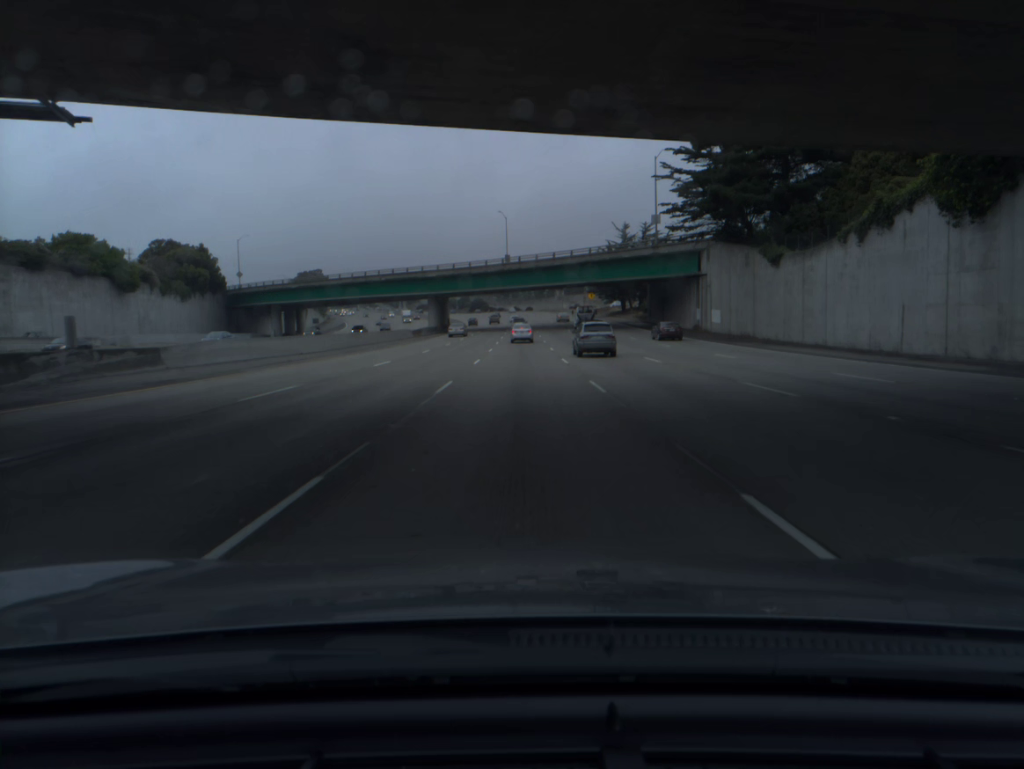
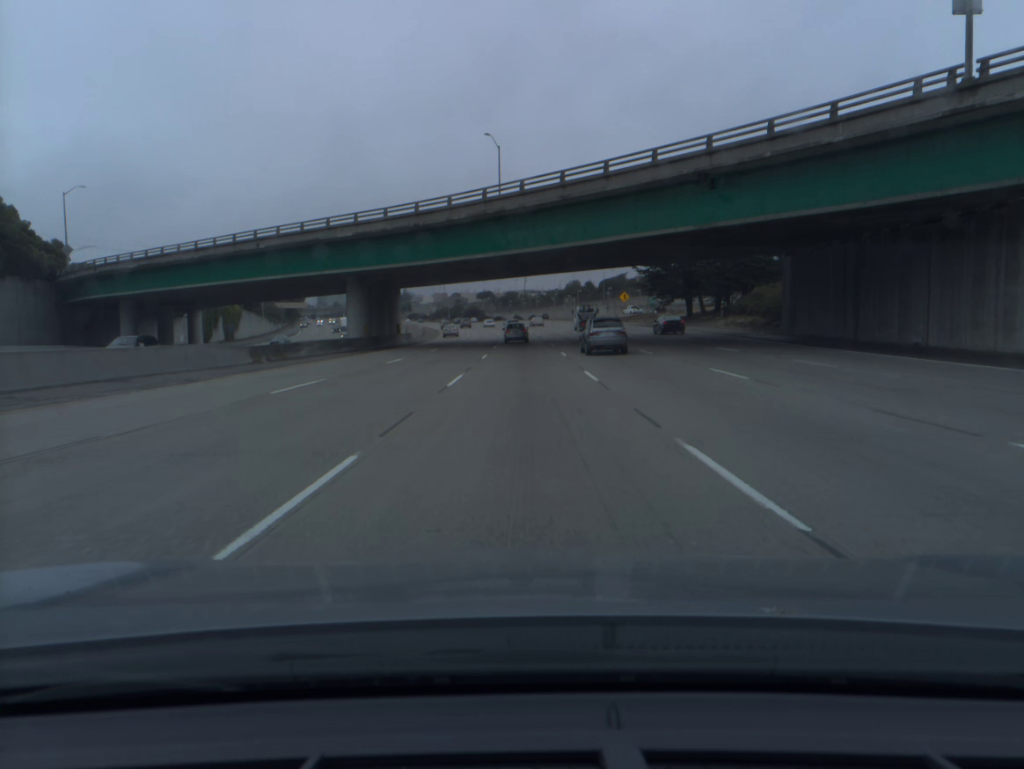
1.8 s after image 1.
(-0.2, +54.5) m; 0°
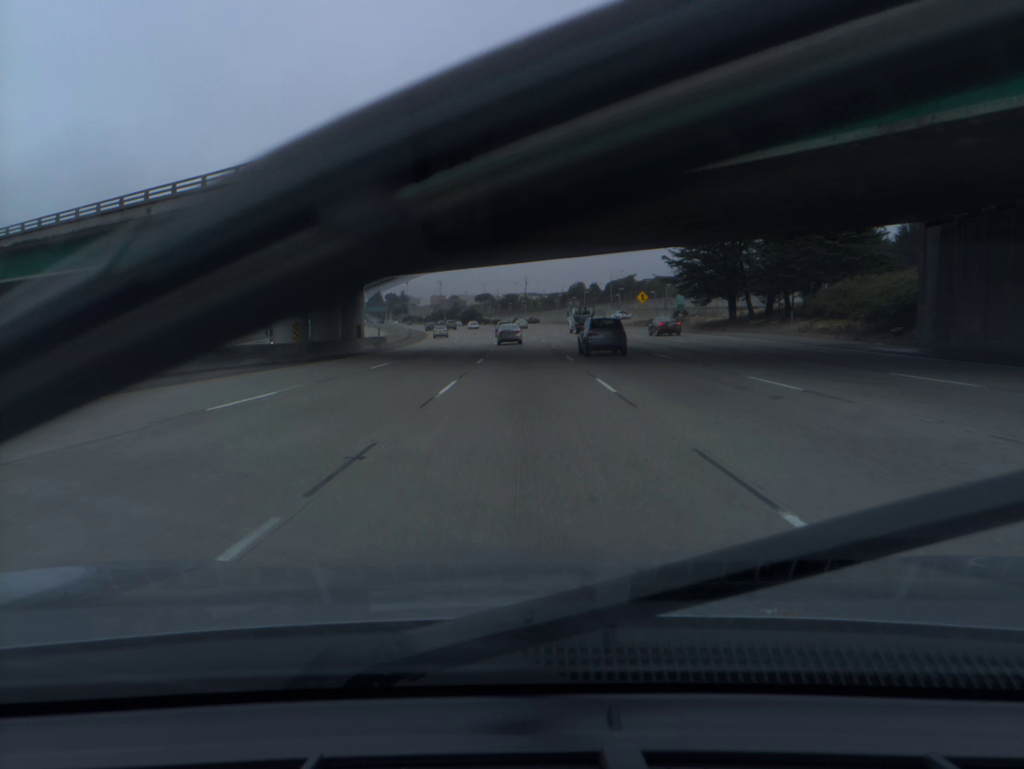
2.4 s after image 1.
(0.0, +17.9) m; 0°
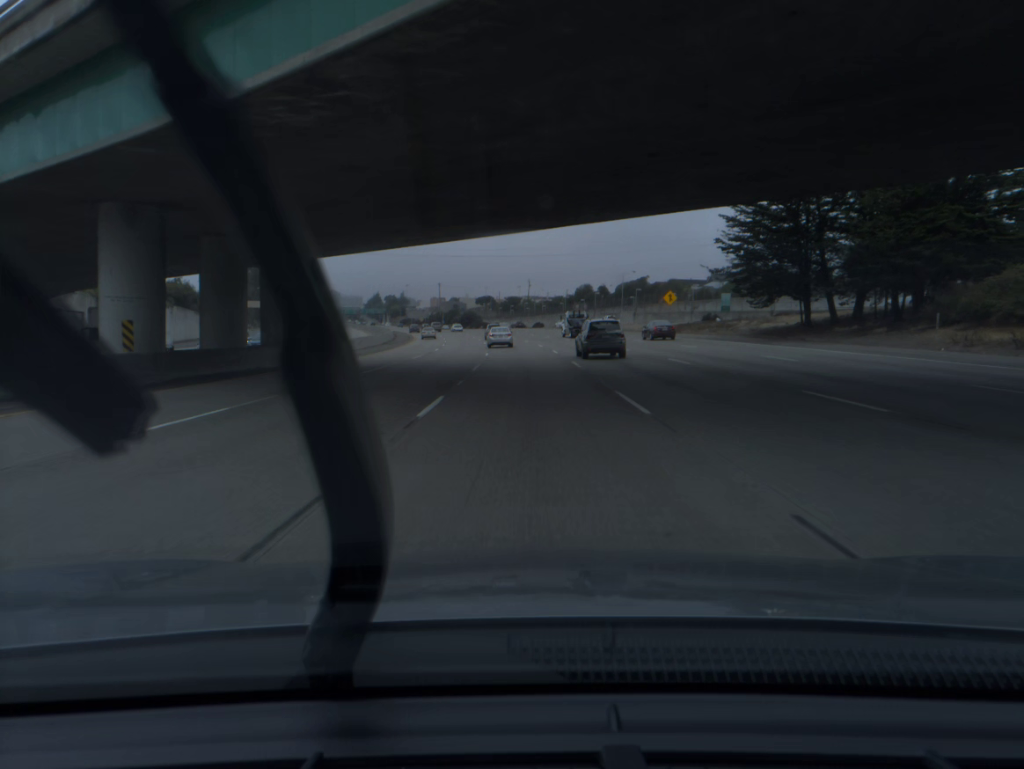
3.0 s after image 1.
(0.0, +17.8) m; 0°
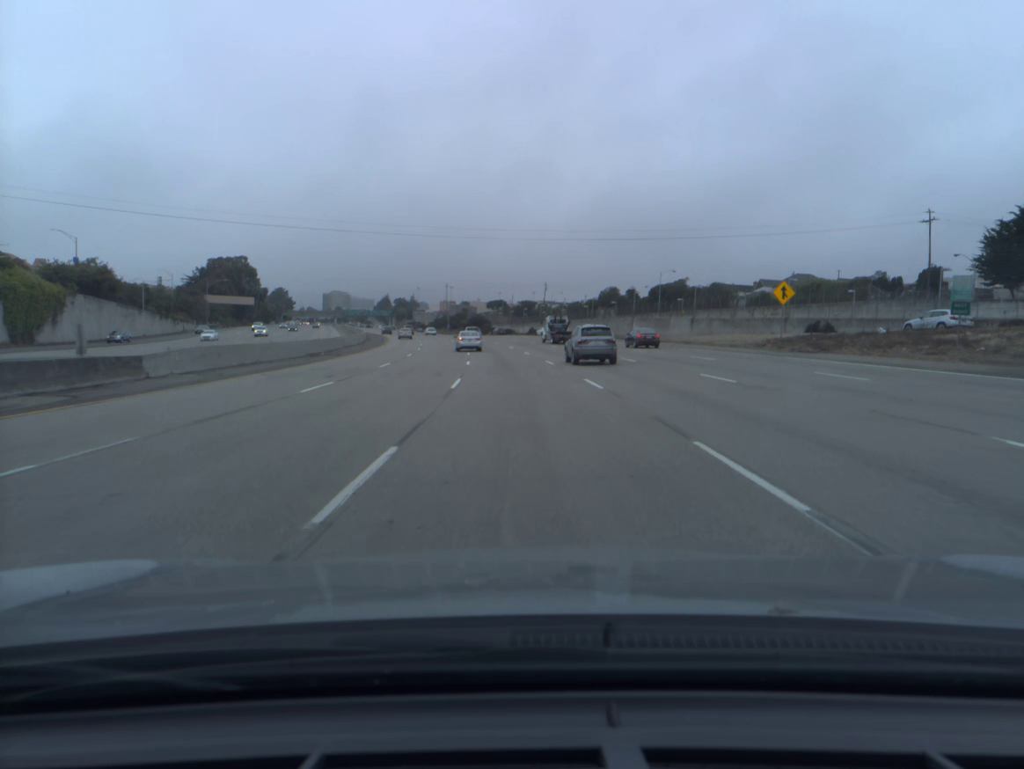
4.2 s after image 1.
(-0.1, +35.1) m; -1°
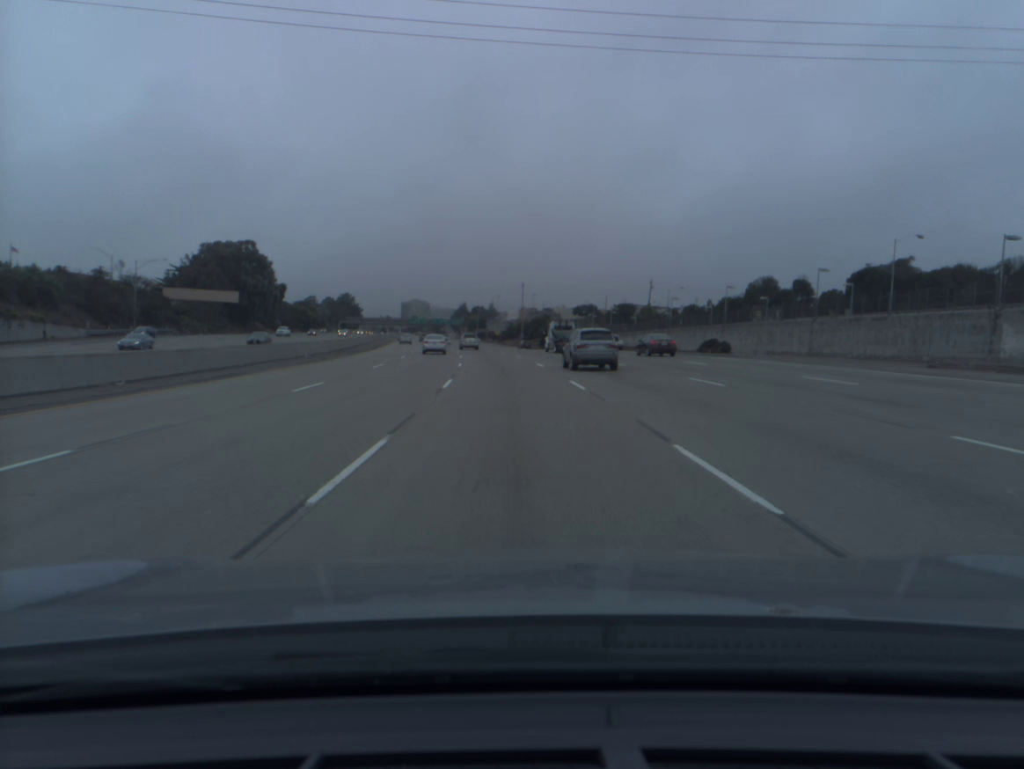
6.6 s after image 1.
(-3.5, +70.5) m; -6°
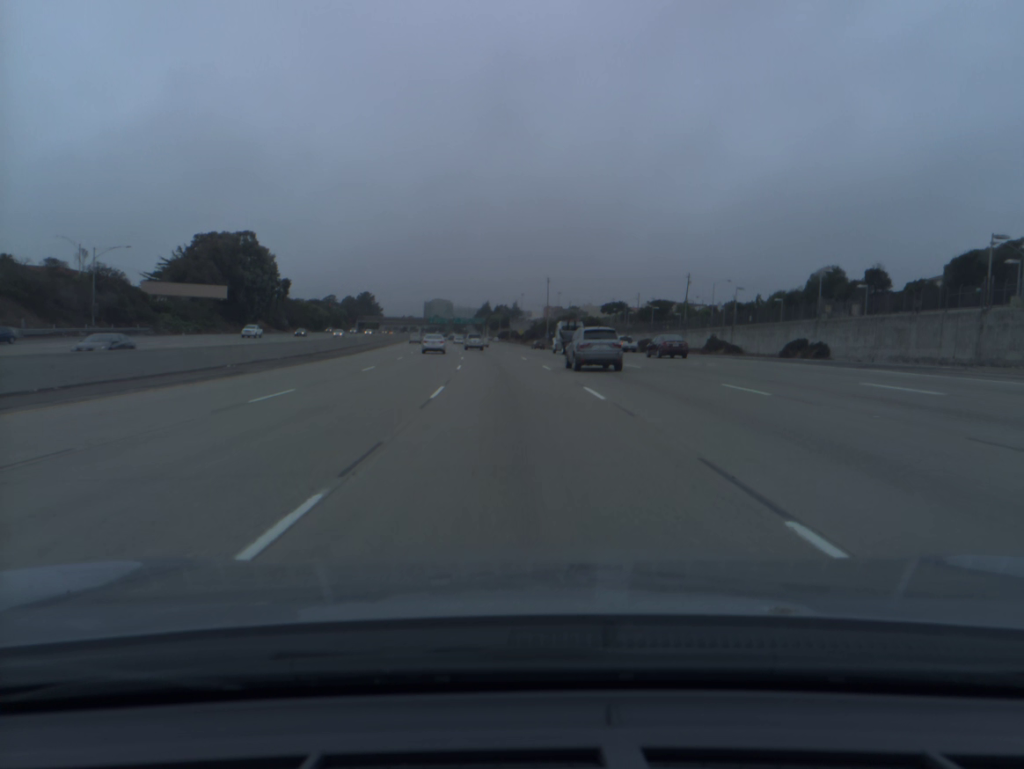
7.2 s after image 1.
(-0.3, +17.9) m; -2°
